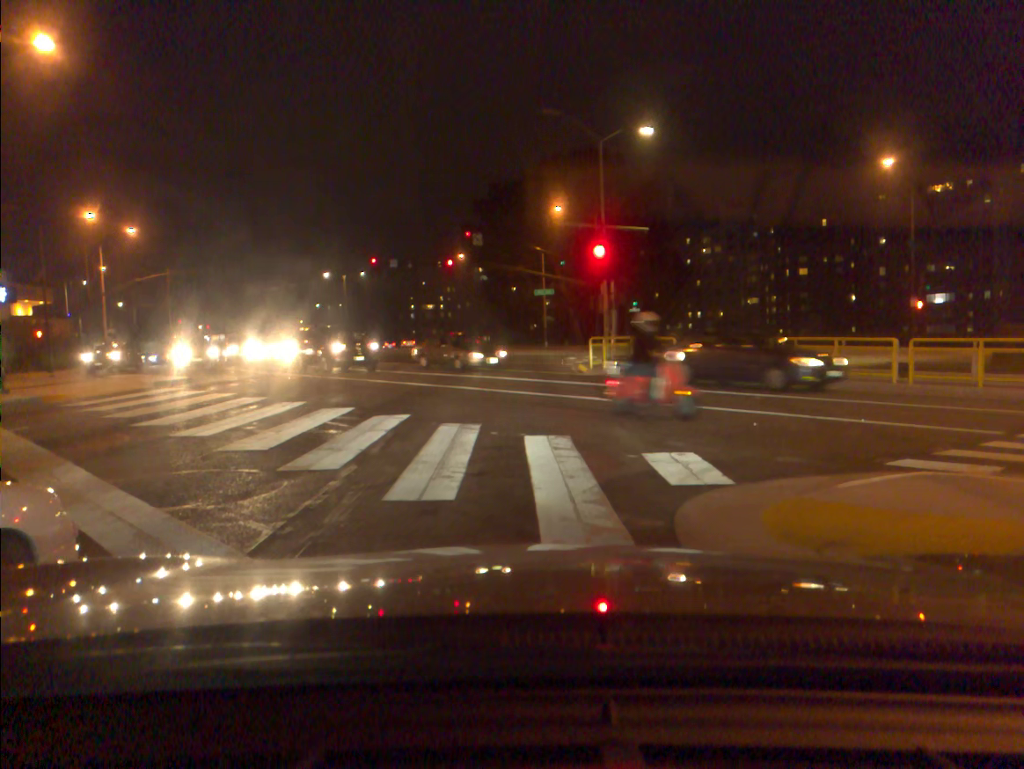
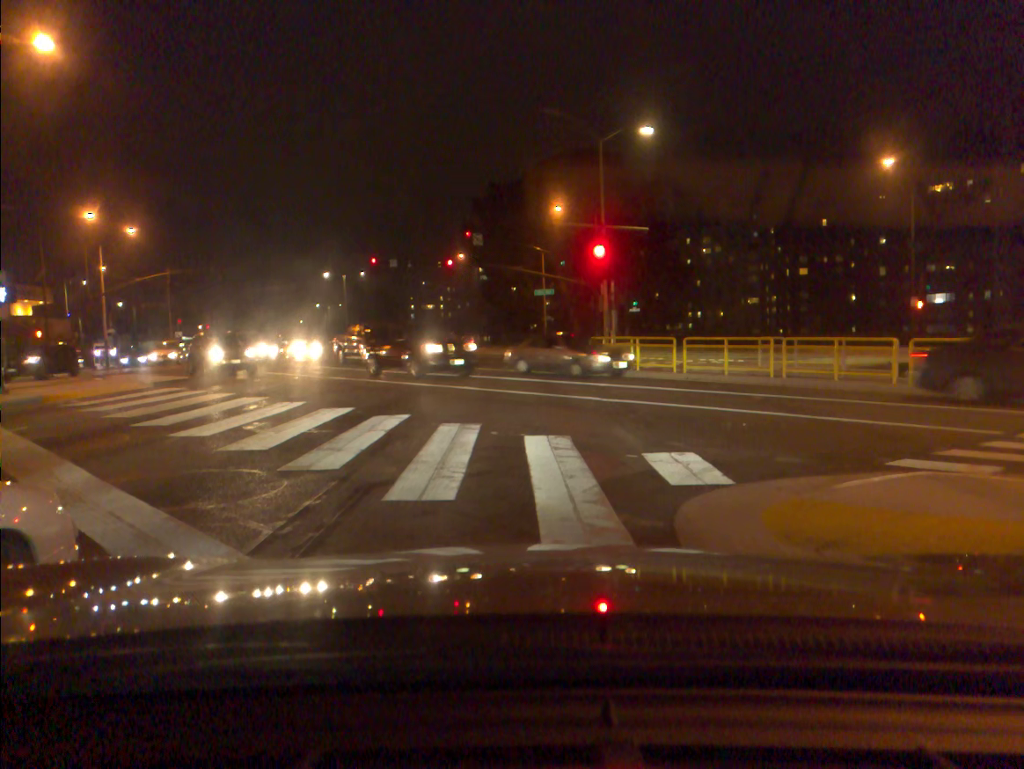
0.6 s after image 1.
(0.0, 0.0) m; 0°
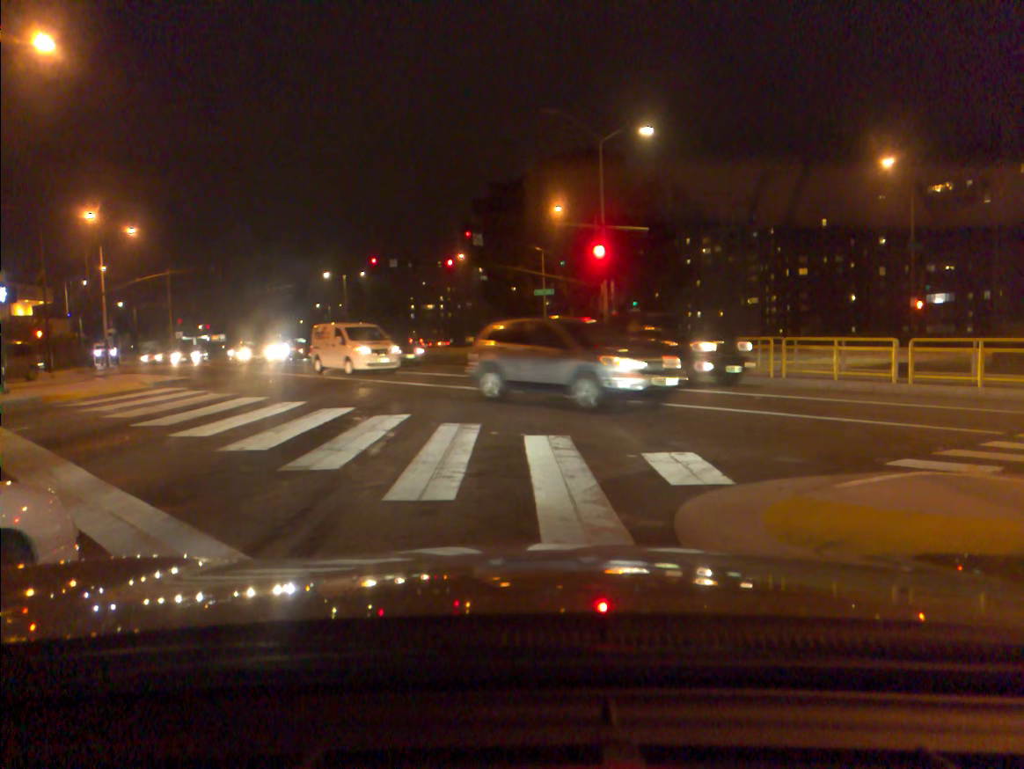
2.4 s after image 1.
(0.0, 0.0) m; 0°
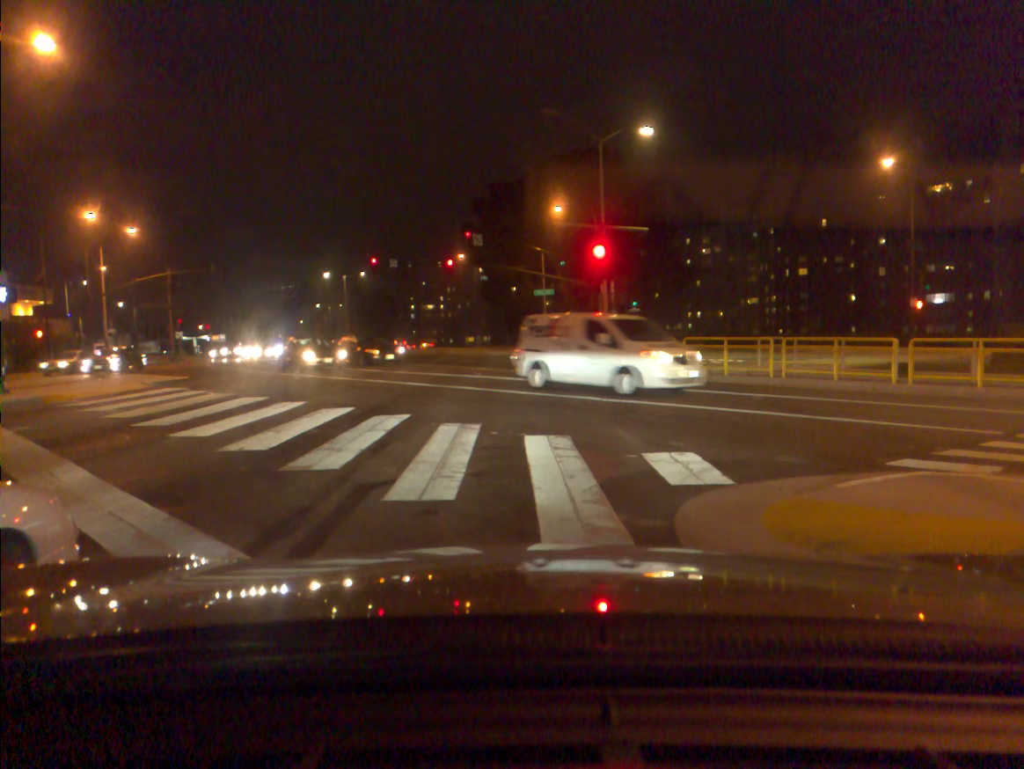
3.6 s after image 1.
(0.0, 0.0) m; 0°
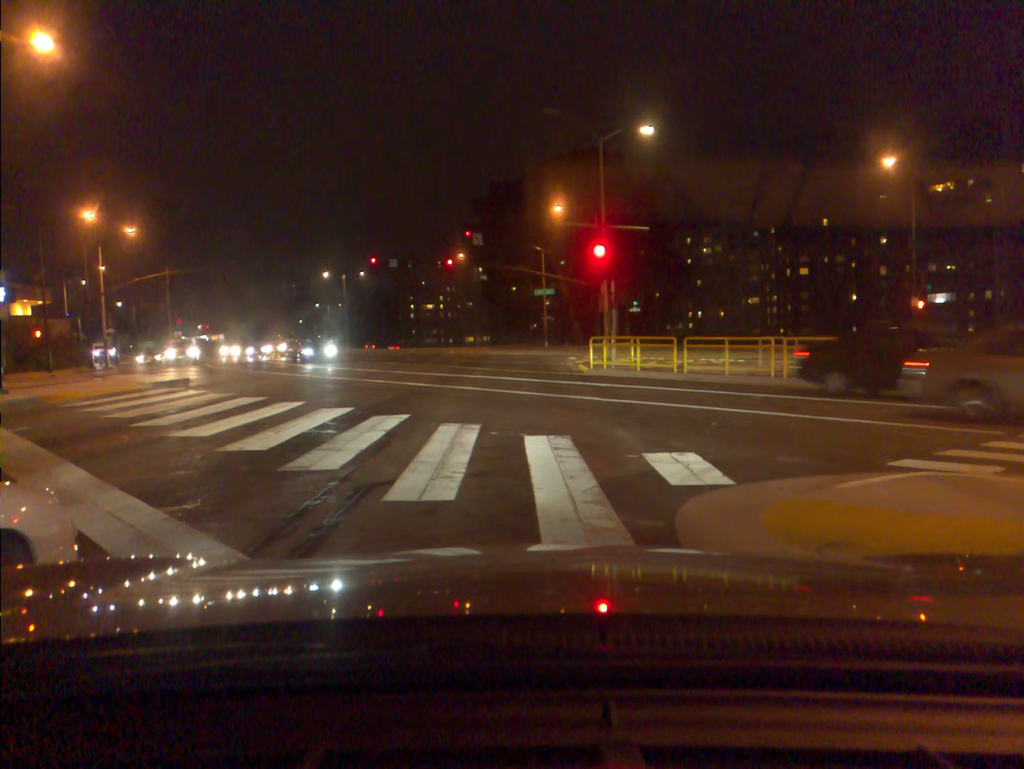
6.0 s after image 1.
(0.0, 0.0) m; 0°
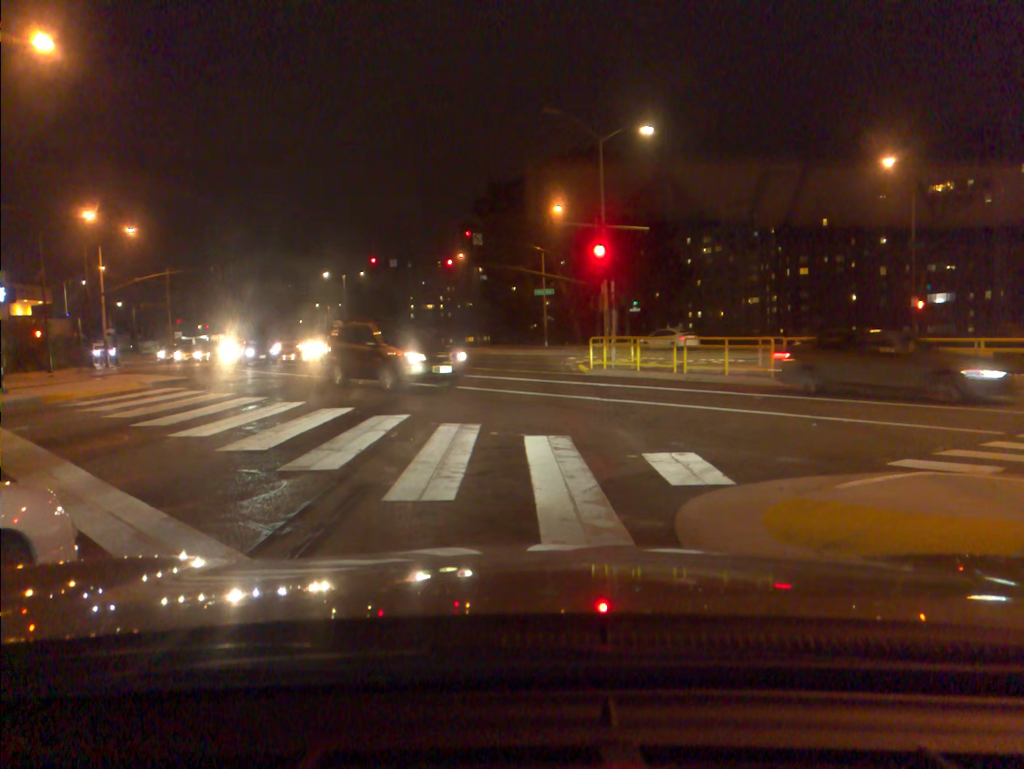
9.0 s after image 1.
(0.0, 0.0) m; 0°
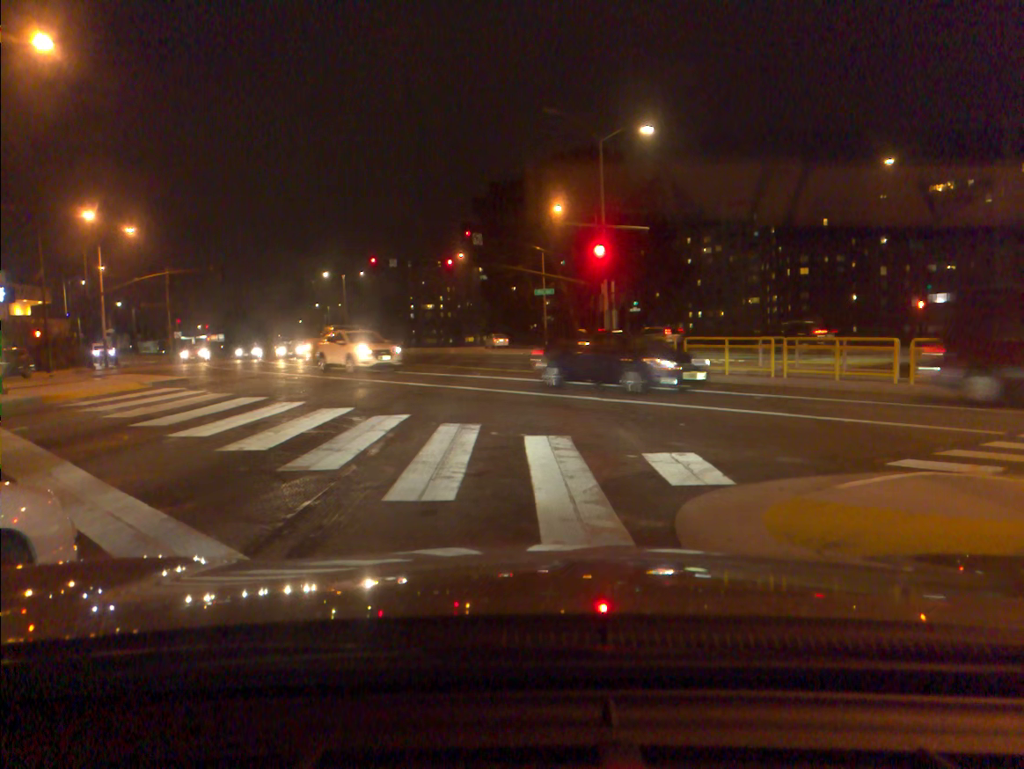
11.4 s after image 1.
(0.0, 0.0) m; 0°
